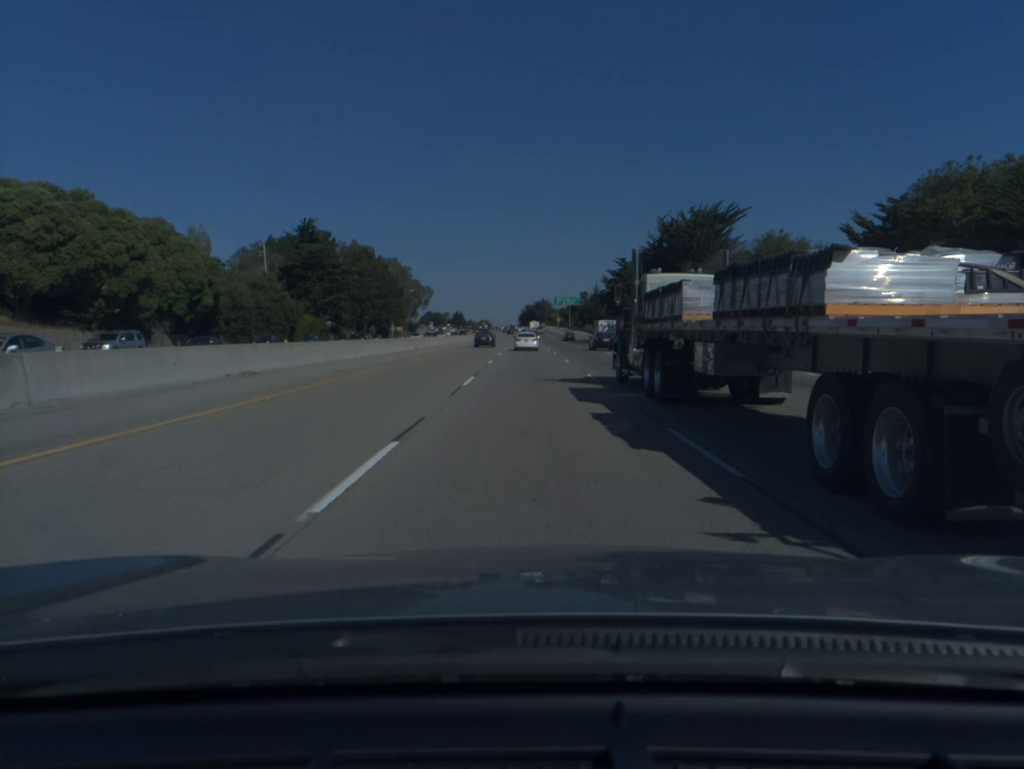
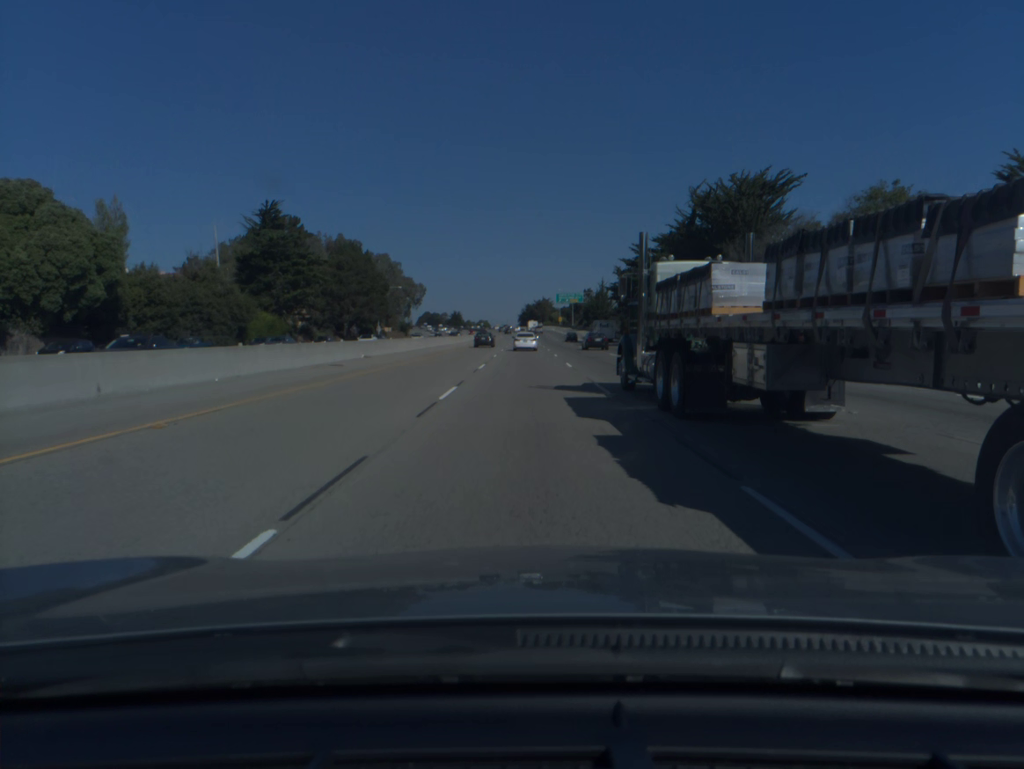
(0.0, +18.9) m; 0°
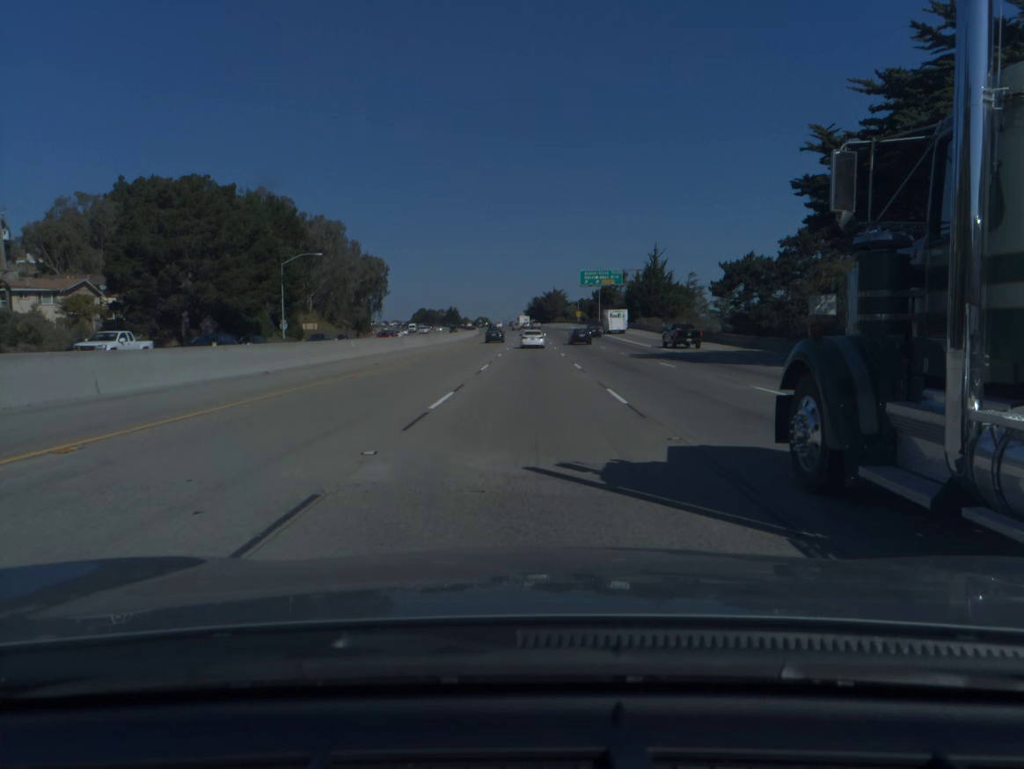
(-0.5, +75.2) m; -1°
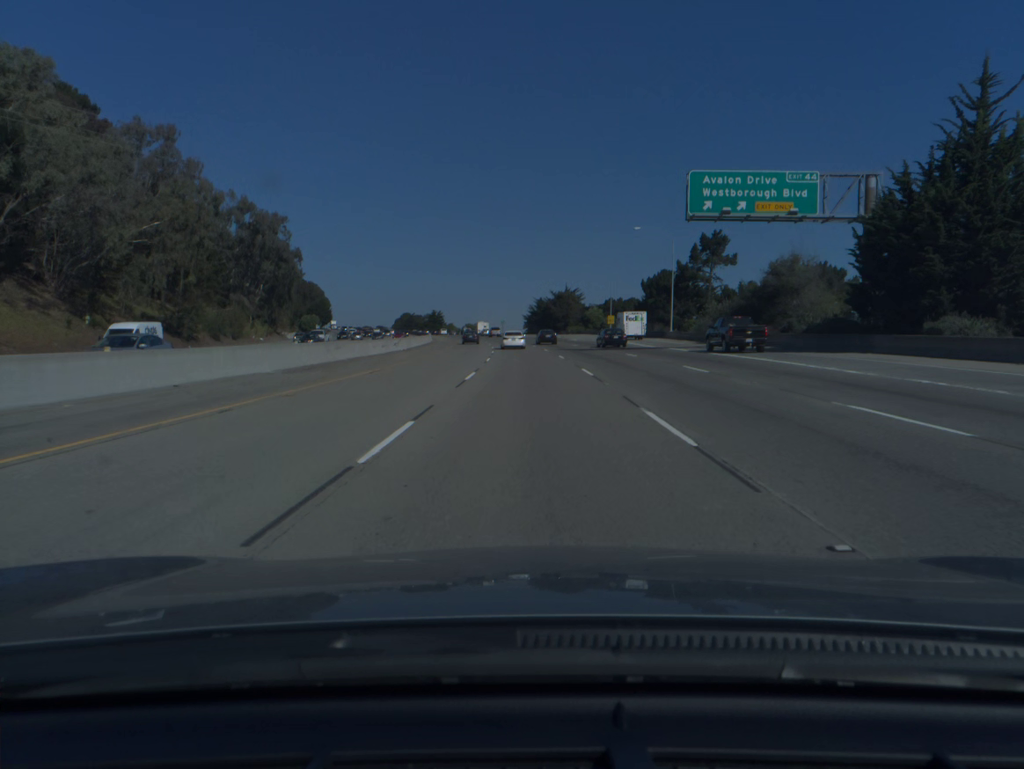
(0.0, +93.5) m; 0°
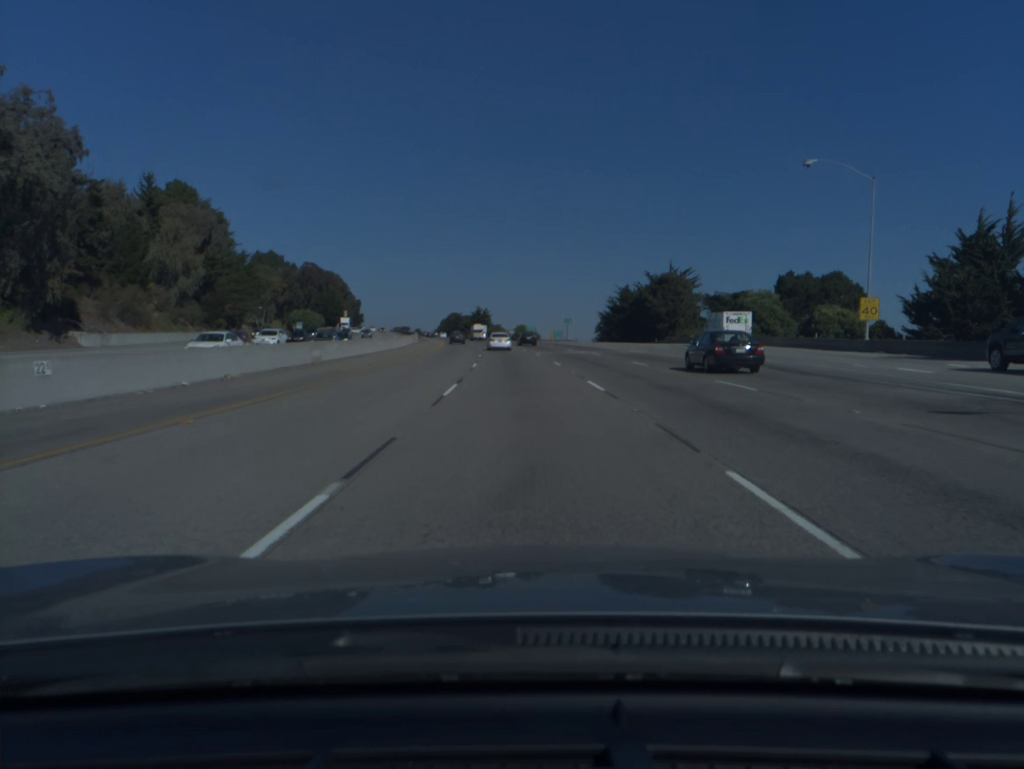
(-3.1, +92.7) m; -4°
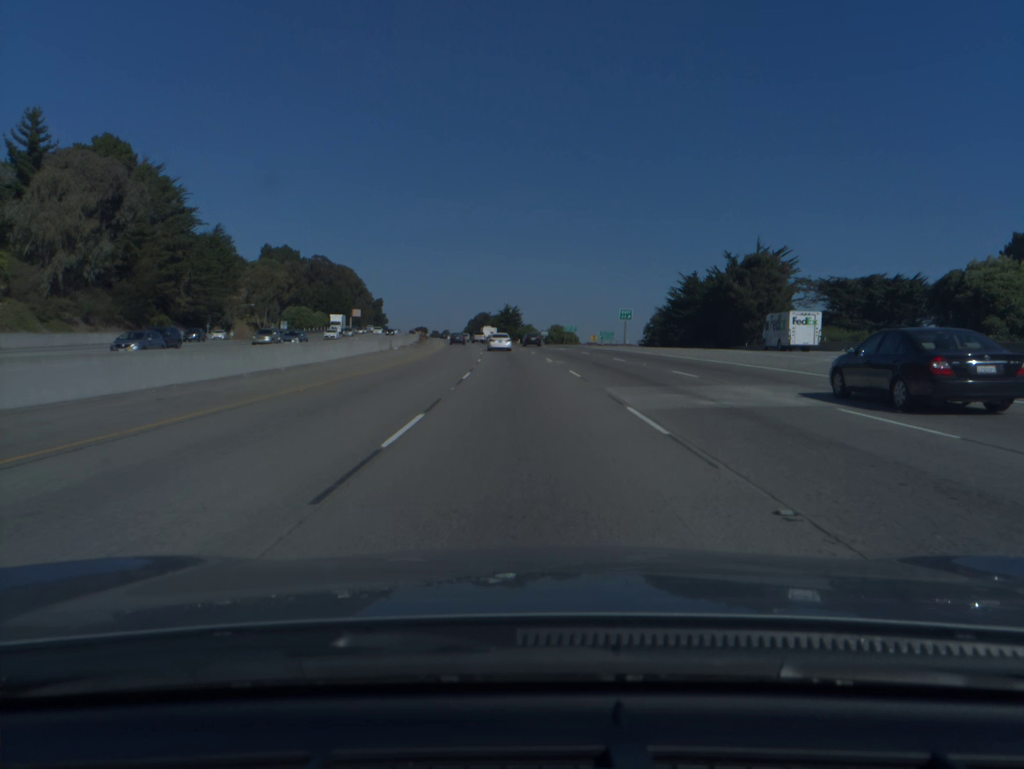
(-0.8, +37.2) m; -2°
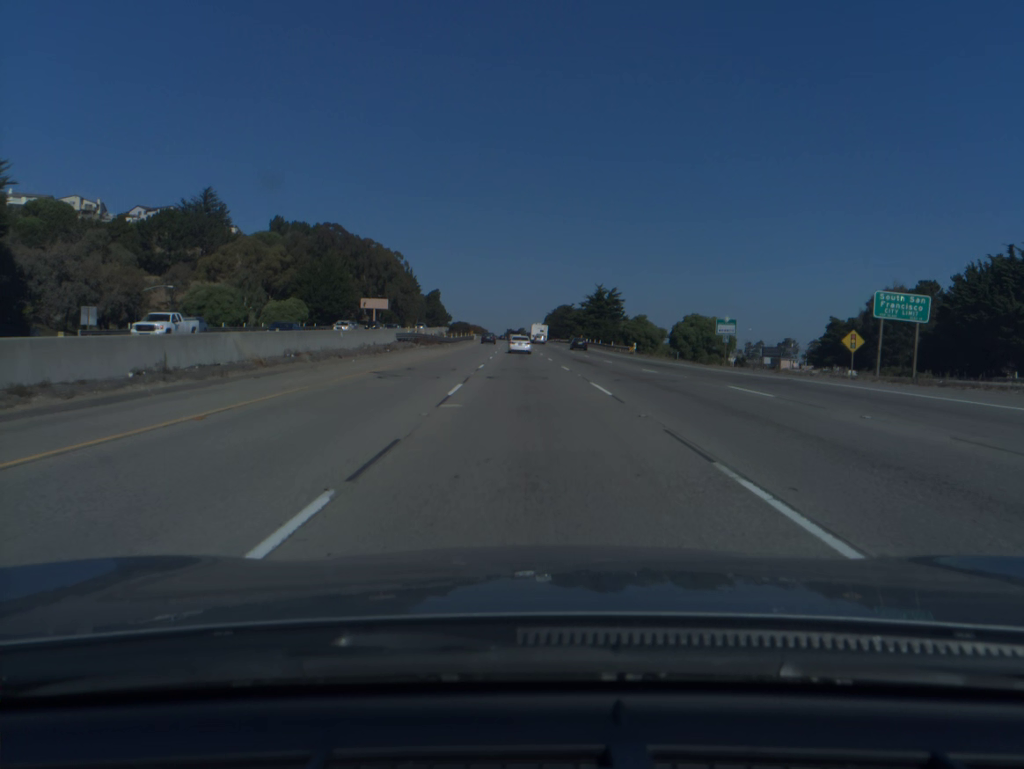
(-4.9, +93.9) m; -6°
